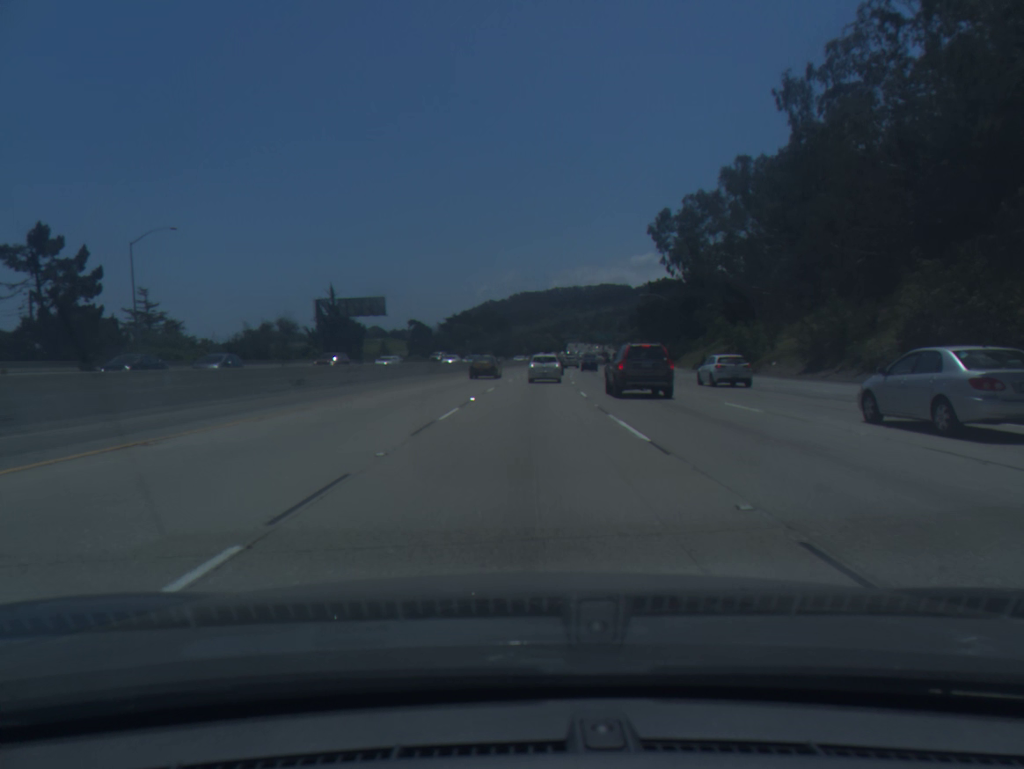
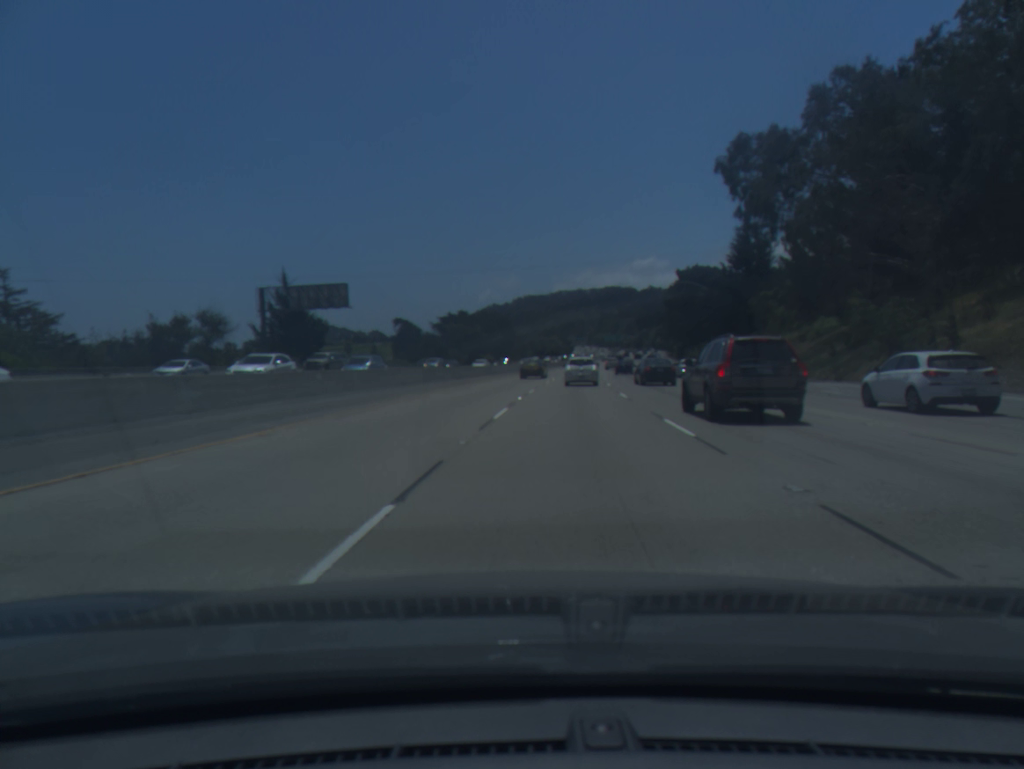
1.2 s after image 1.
(0.0, +27.3) m; 0°
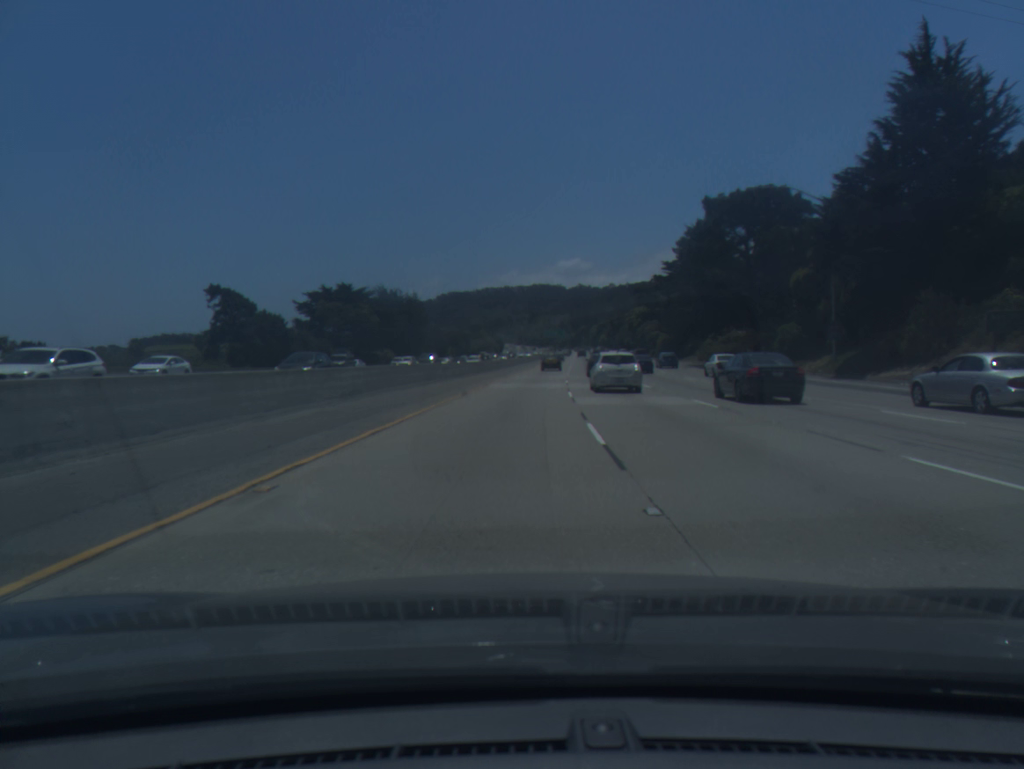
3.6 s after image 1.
(+2.0, +63.6) m; +5°
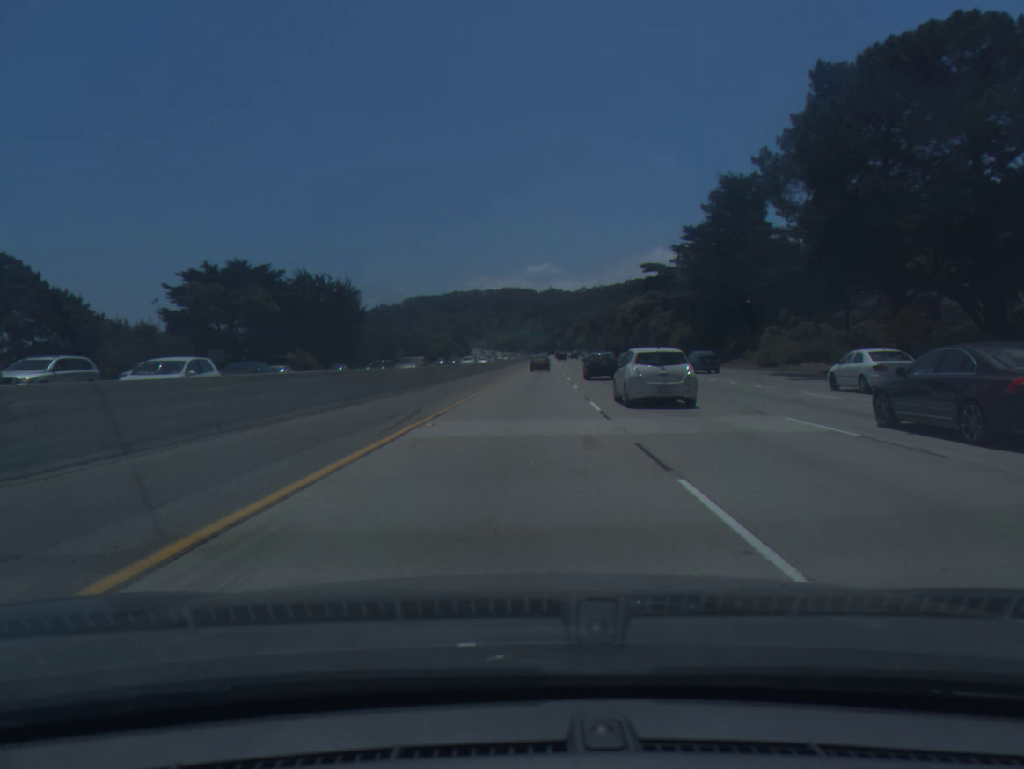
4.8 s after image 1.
(+0.7, +36.3) m; +2°
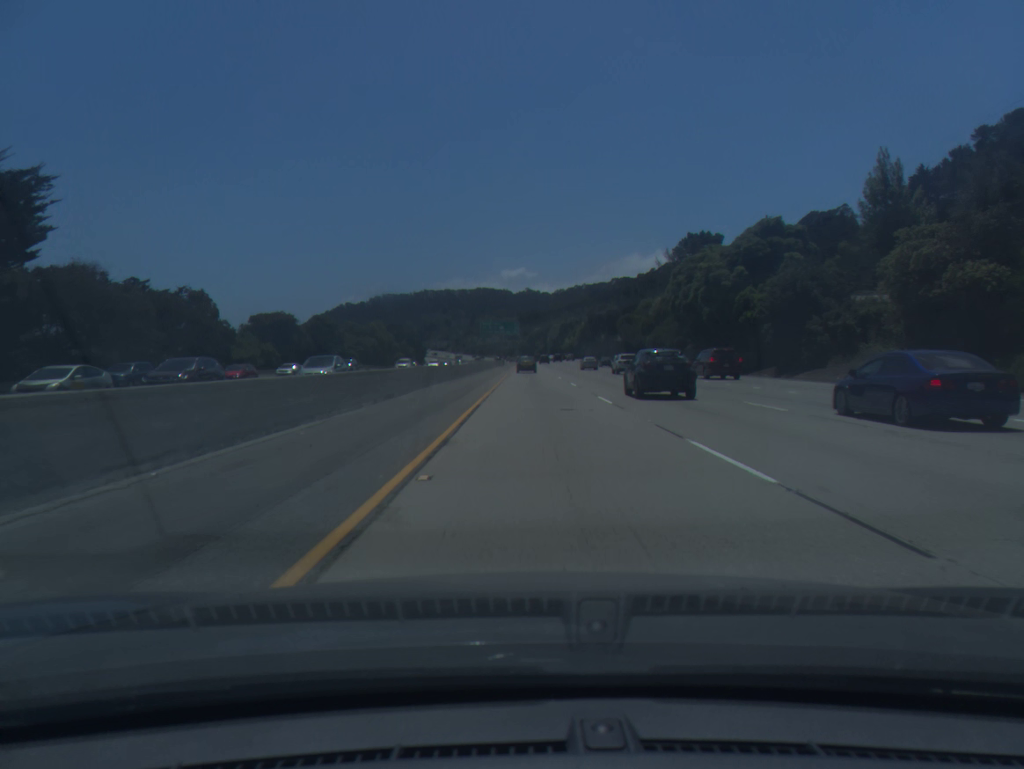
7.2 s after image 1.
(+1.6, +79.6) m; +2°
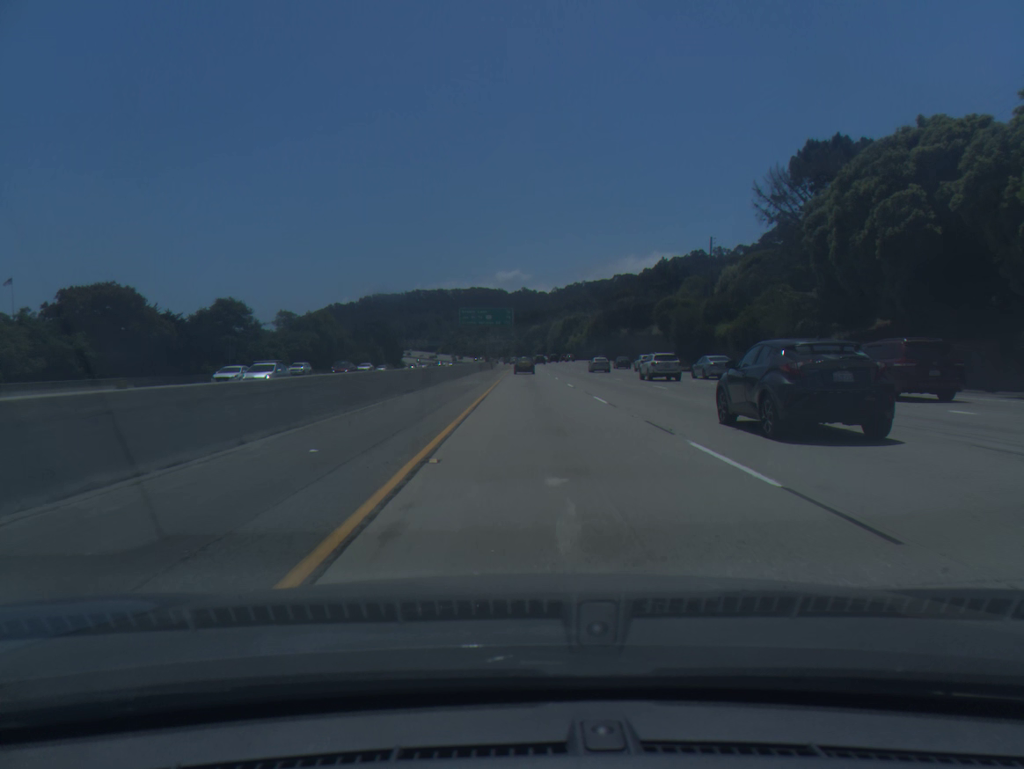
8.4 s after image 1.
(+0.1, +42.5) m; 0°
